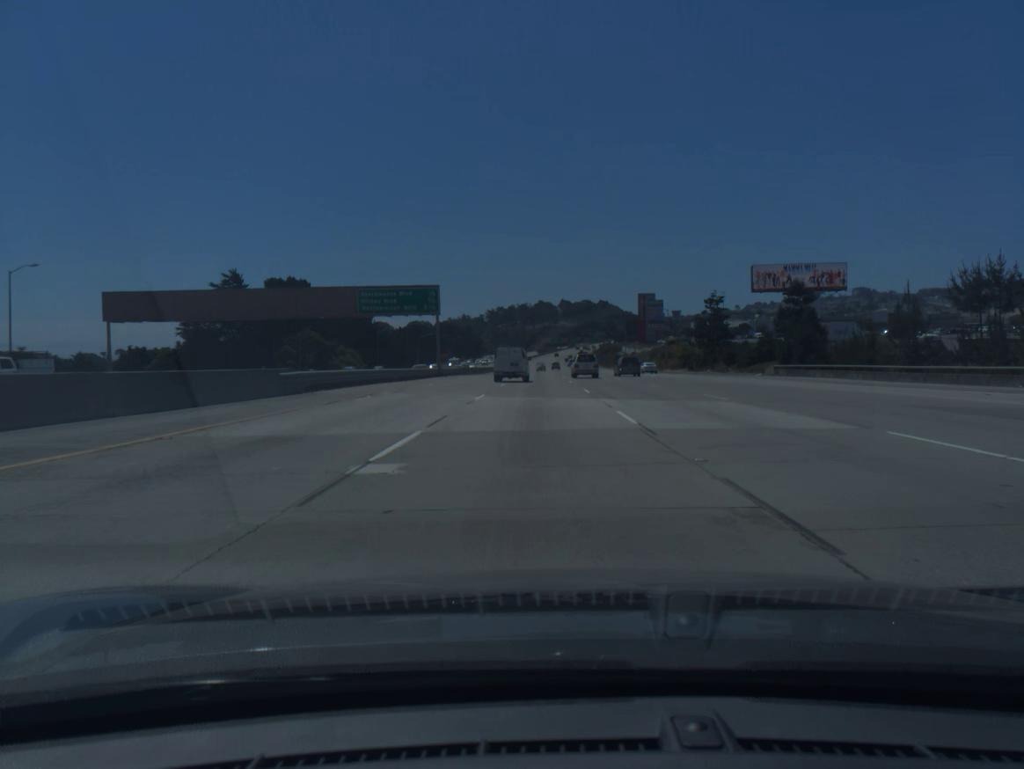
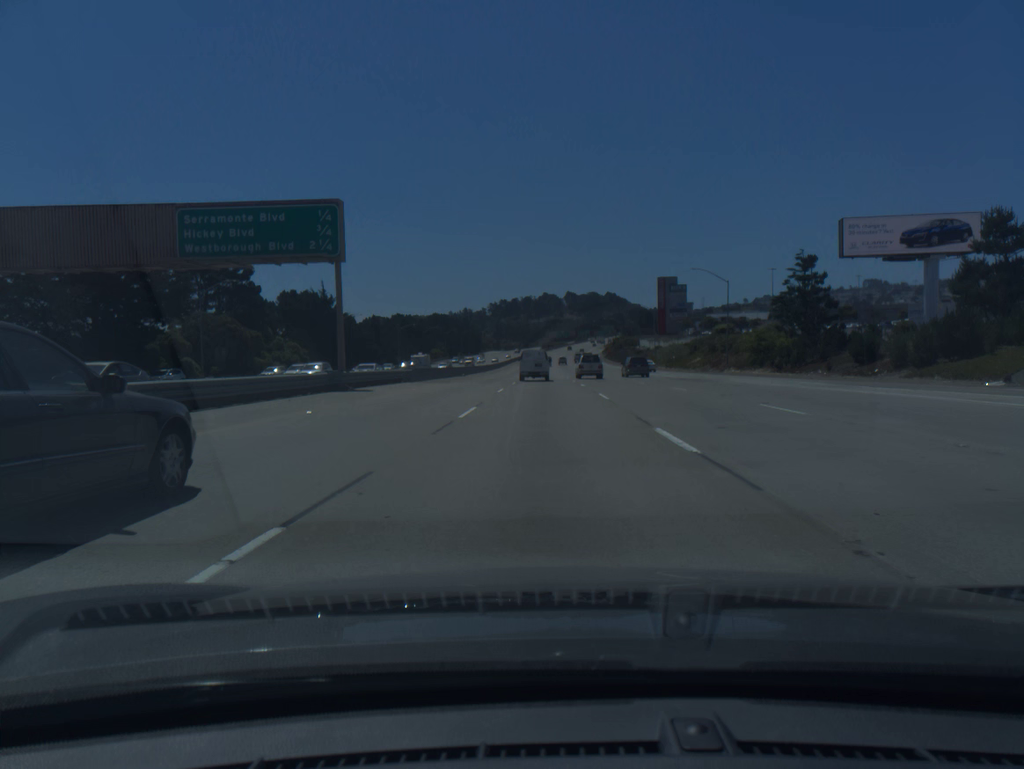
(-0.2, +36.8) m; 0°
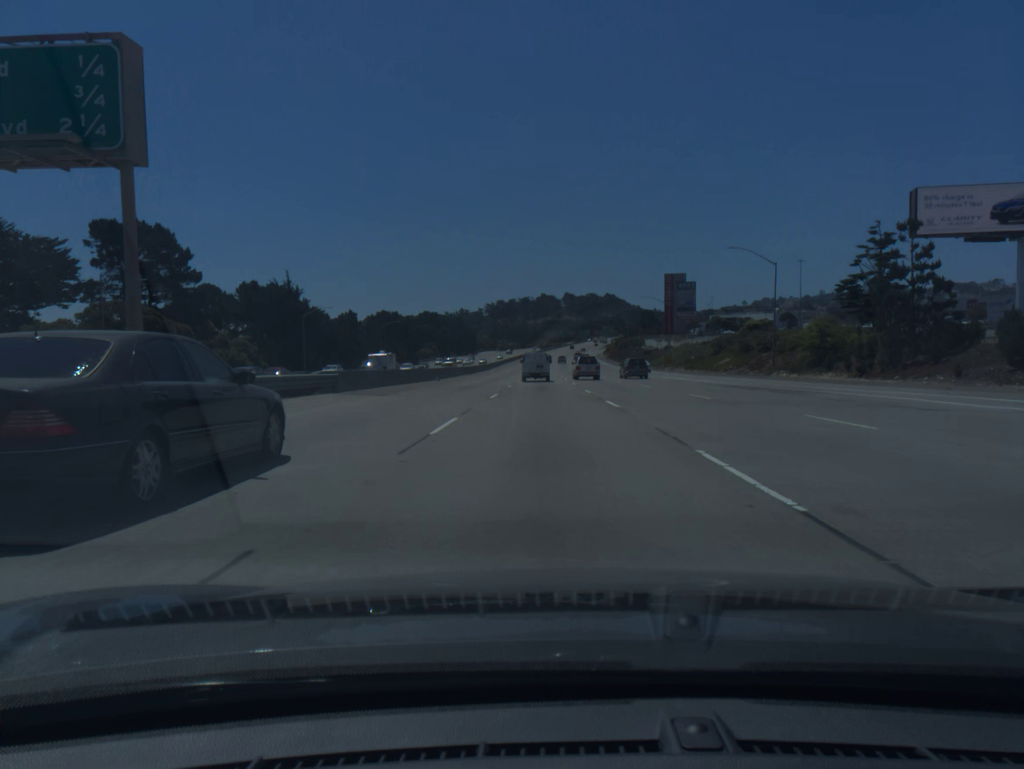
(0.0, +18.4) m; 0°
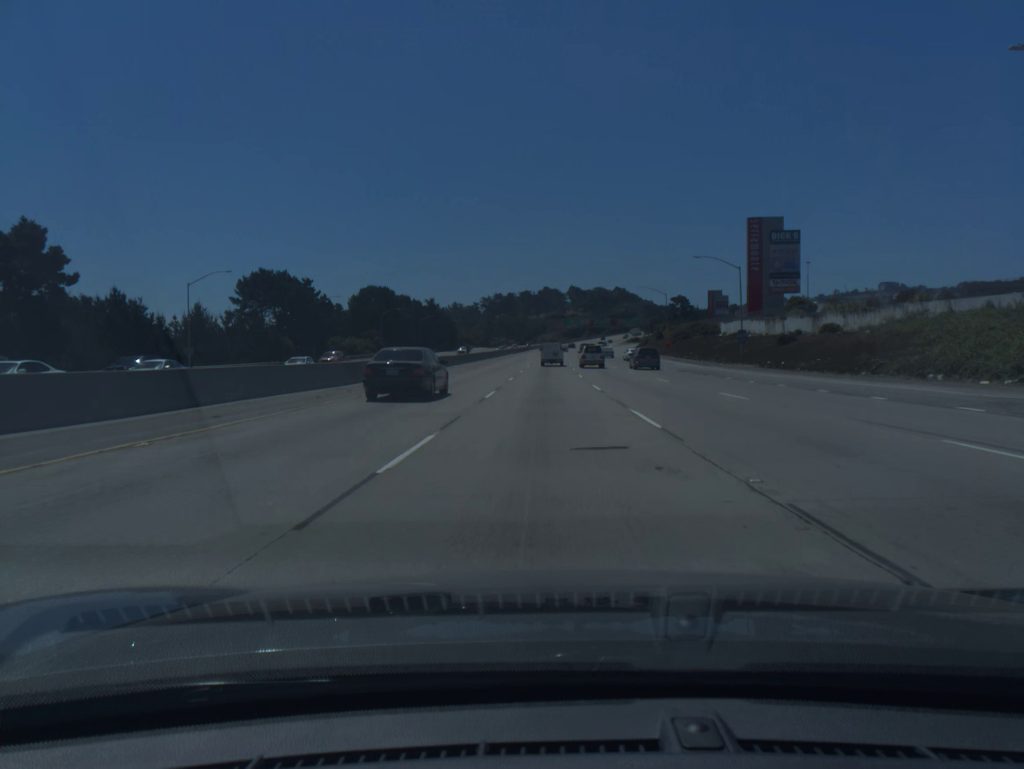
(+0.1, +92.3) m; 0°
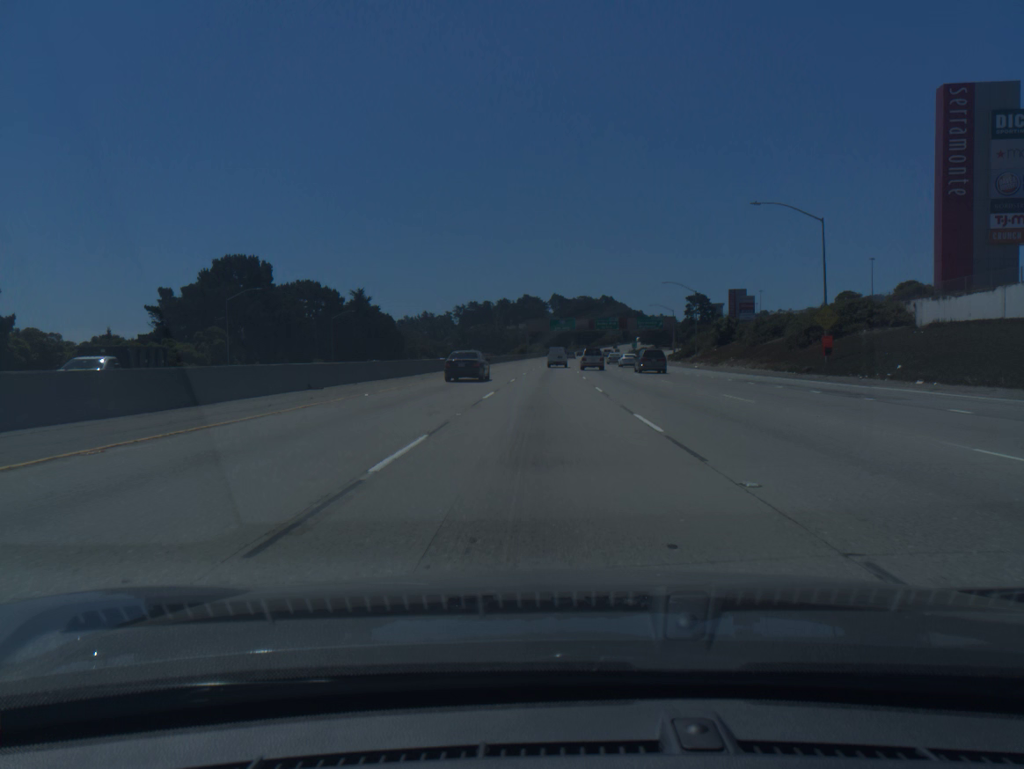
(+0.8, +73.8) m; +1°
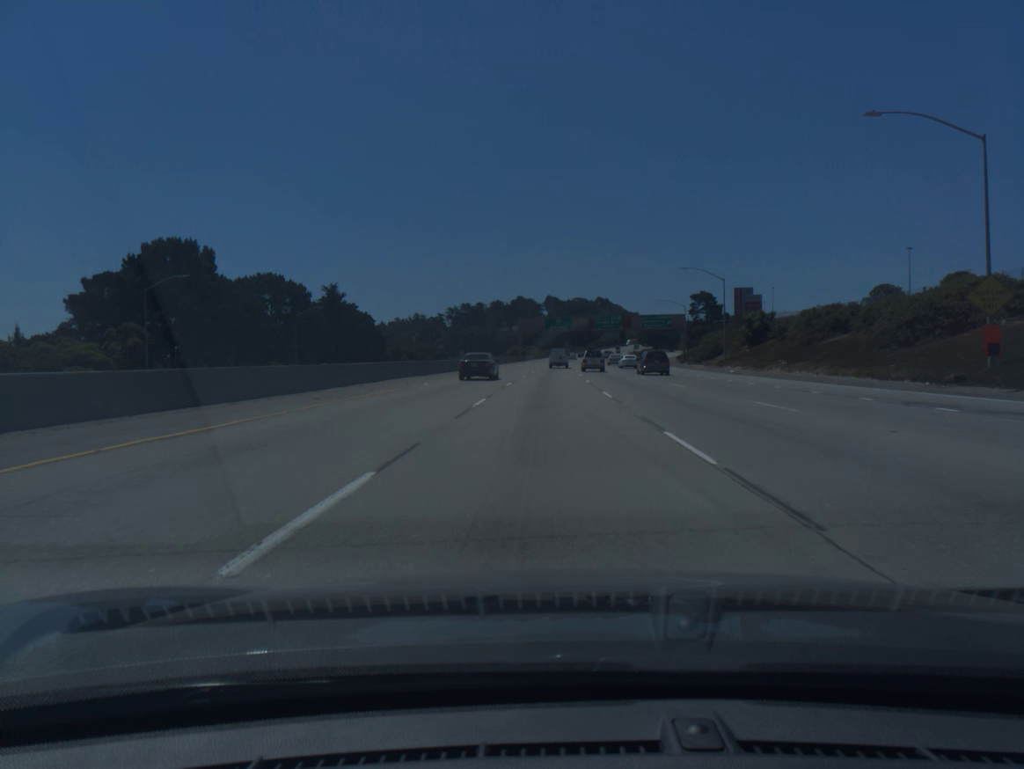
(+0.1, +18.3) m; 0°
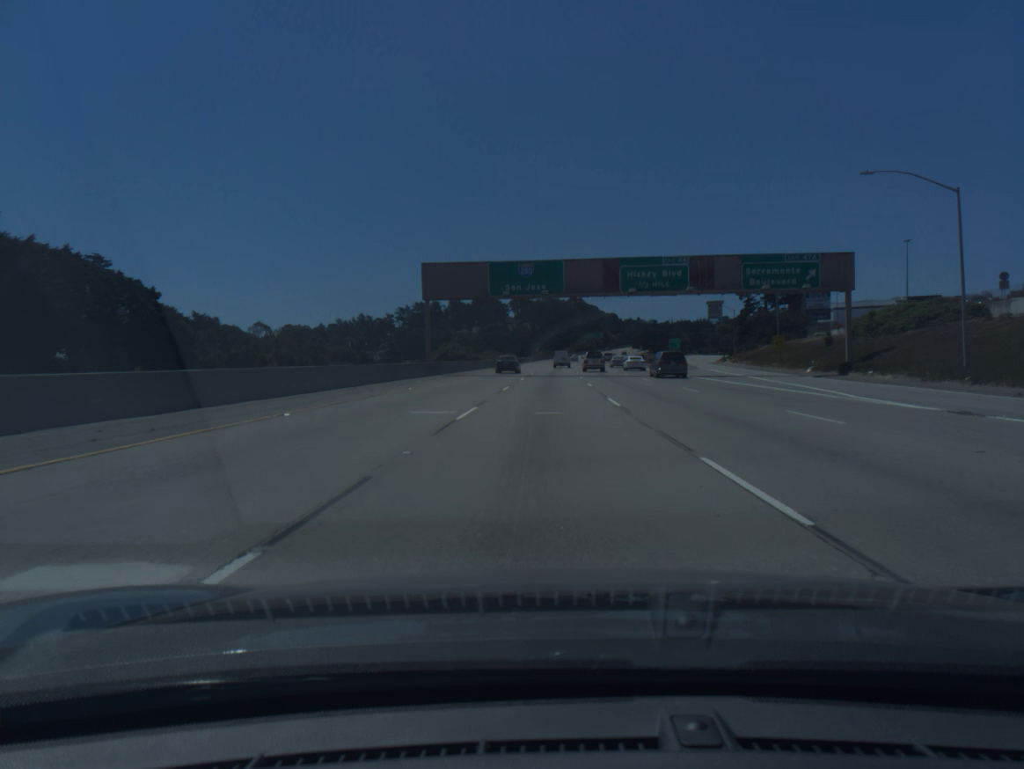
(+2.0, +90.9) m; +2°
